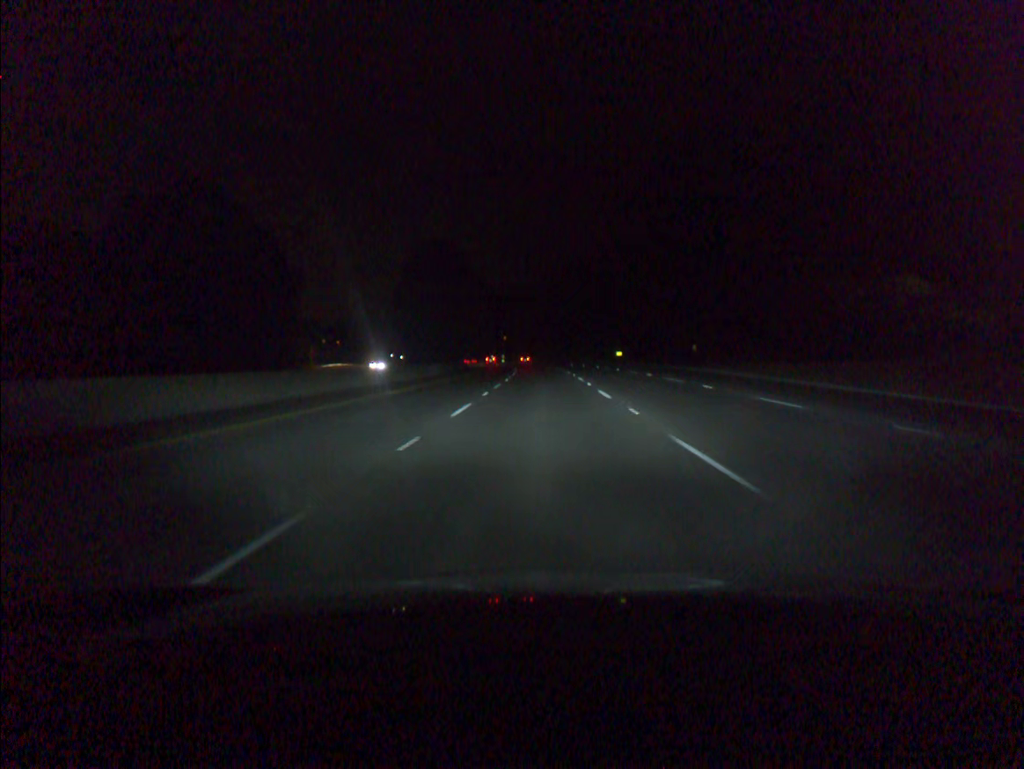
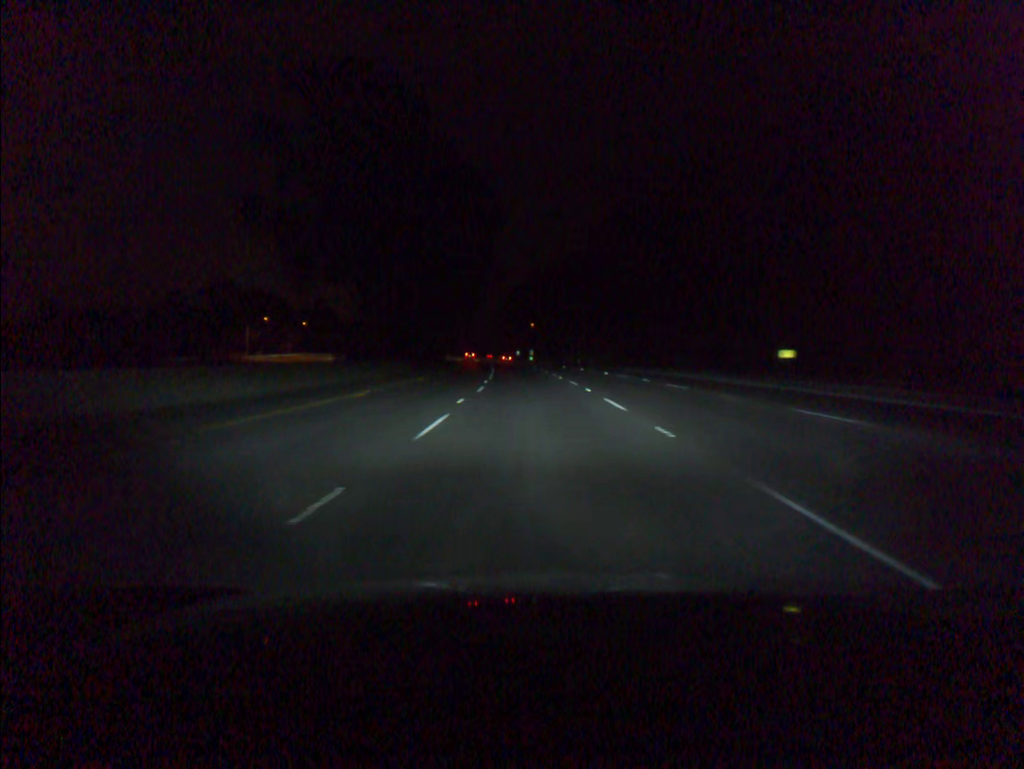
(-1.3, +91.7) m; -3°
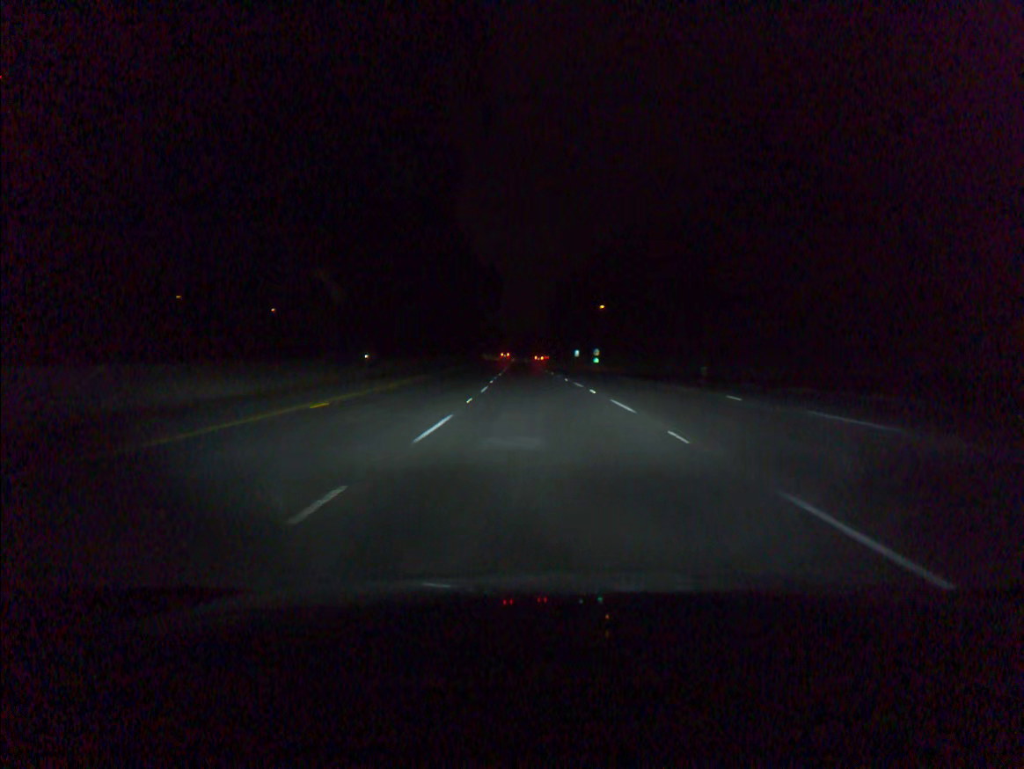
(-2.7, +73.2) m; -4°
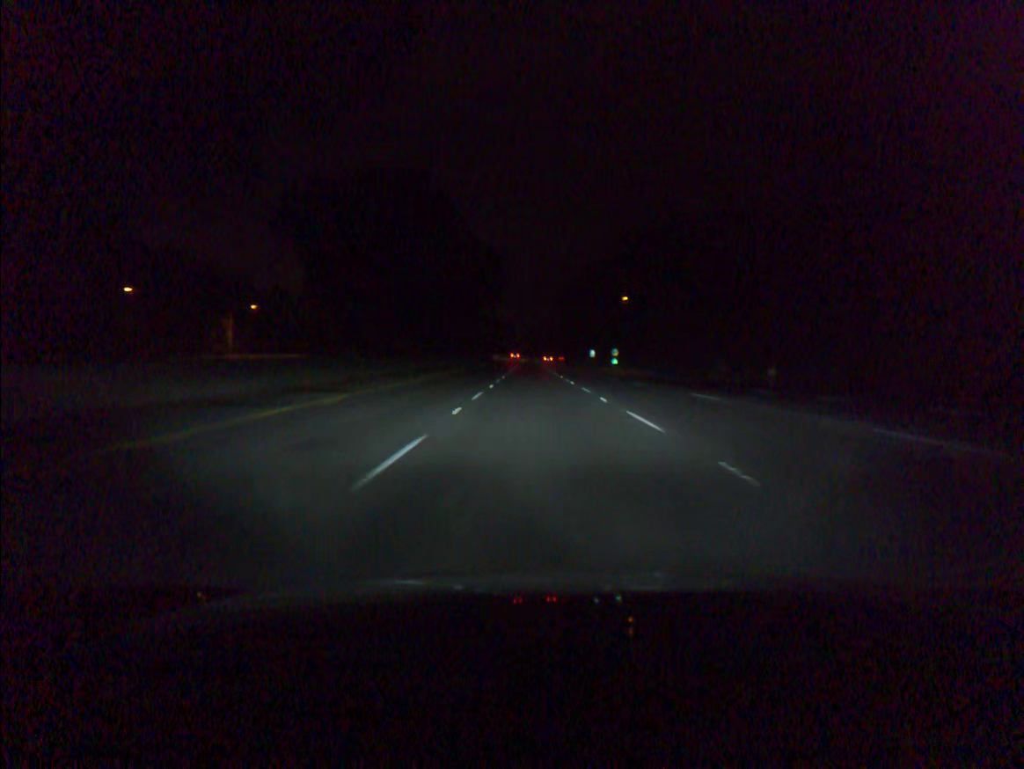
(-0.1, +18.3) m; -1°
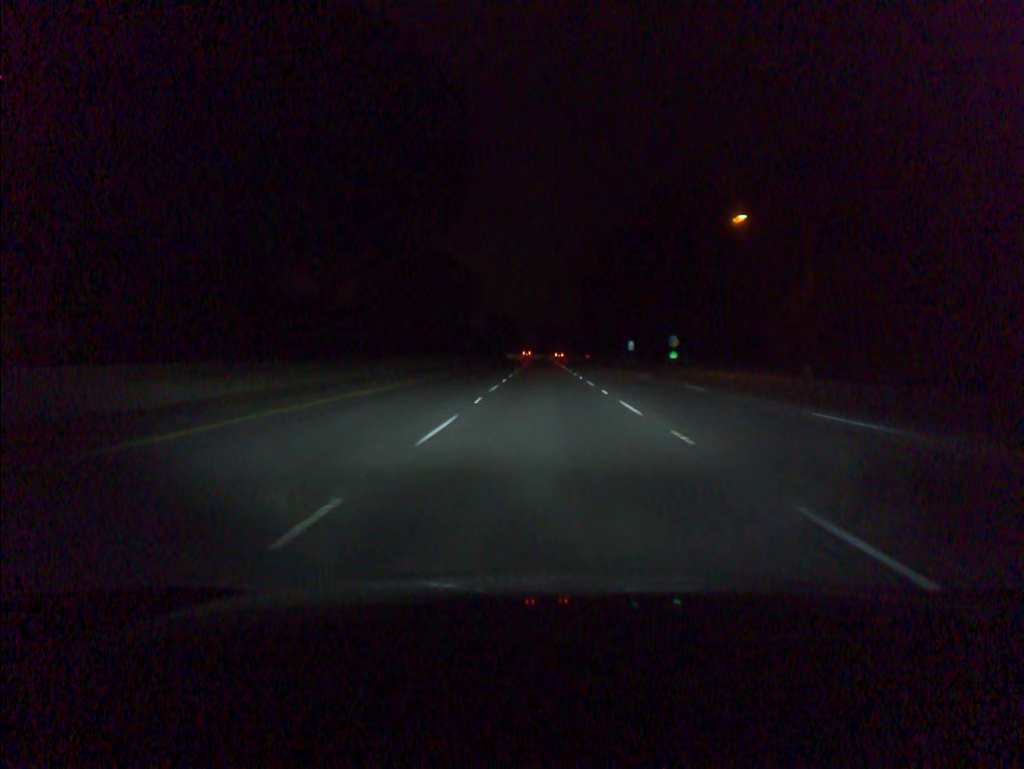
(-0.6, +55.1) m; -1°
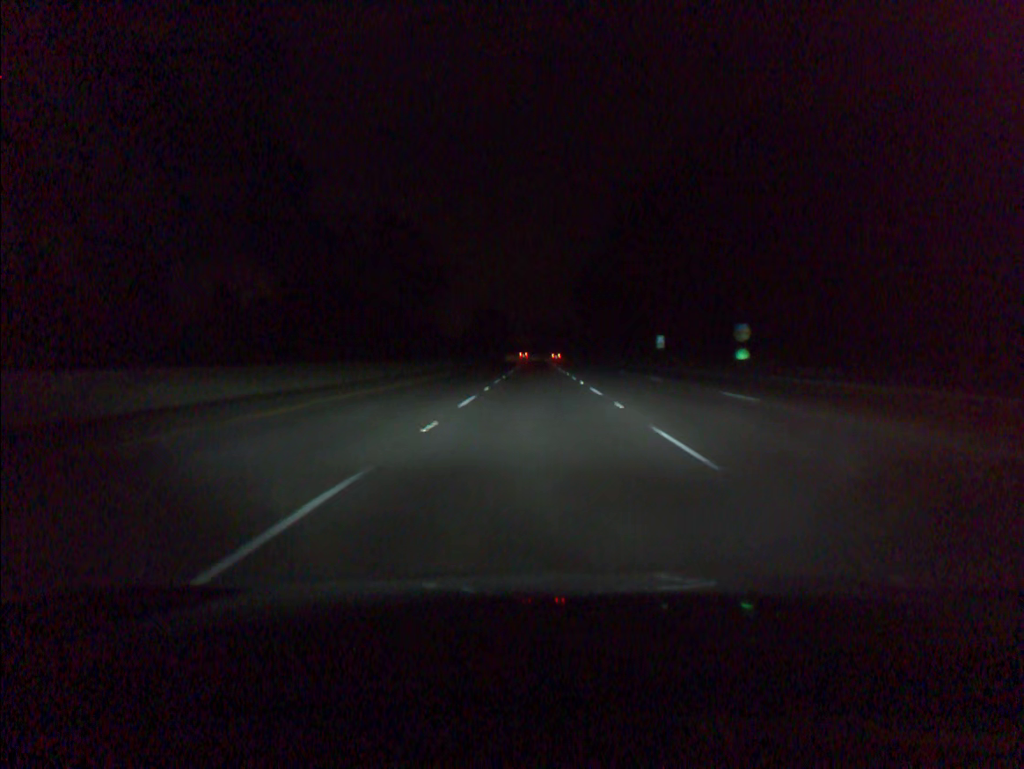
(+0.1, +36.8) m; 0°
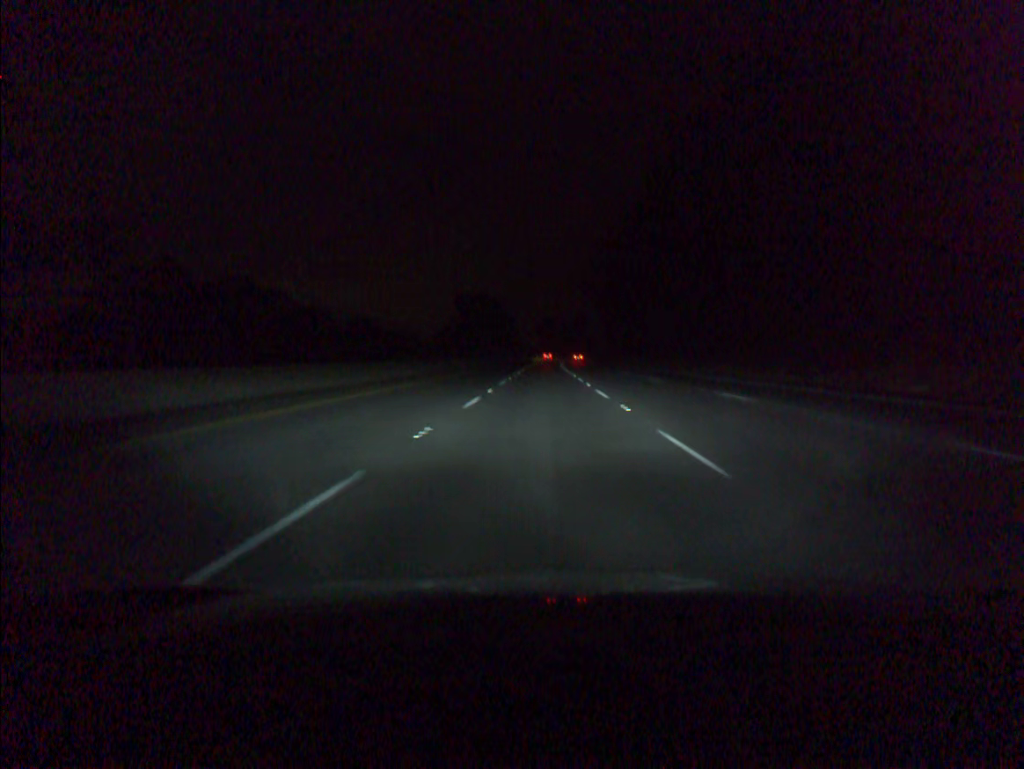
(-0.4, +73.4) m; -1°
